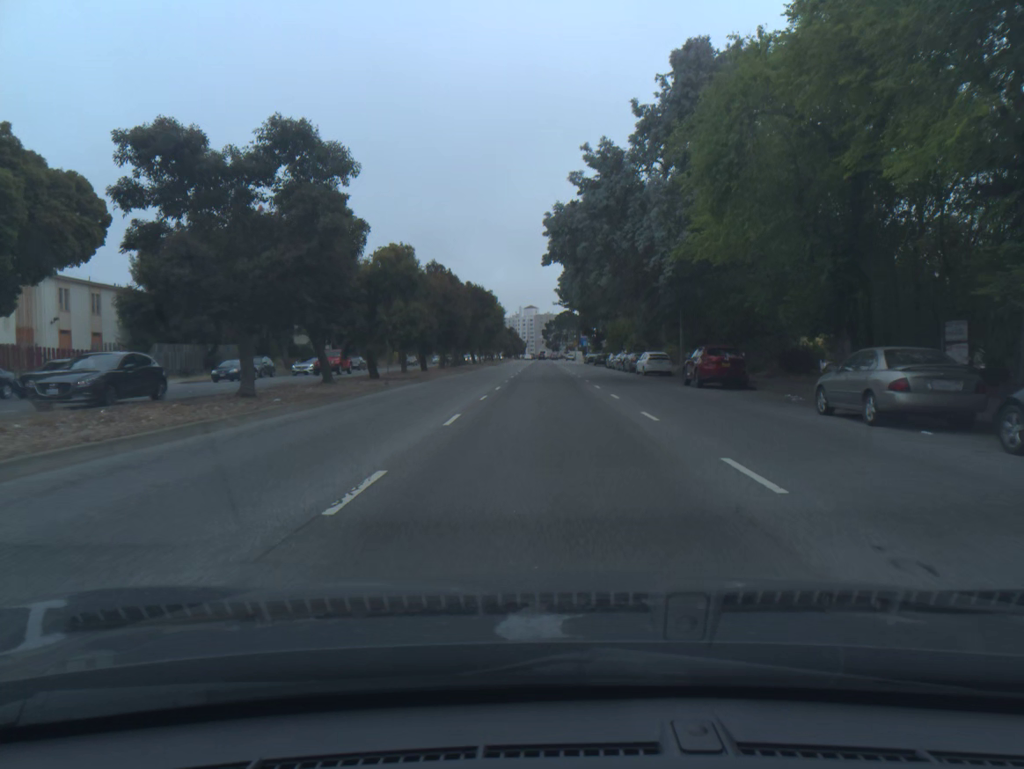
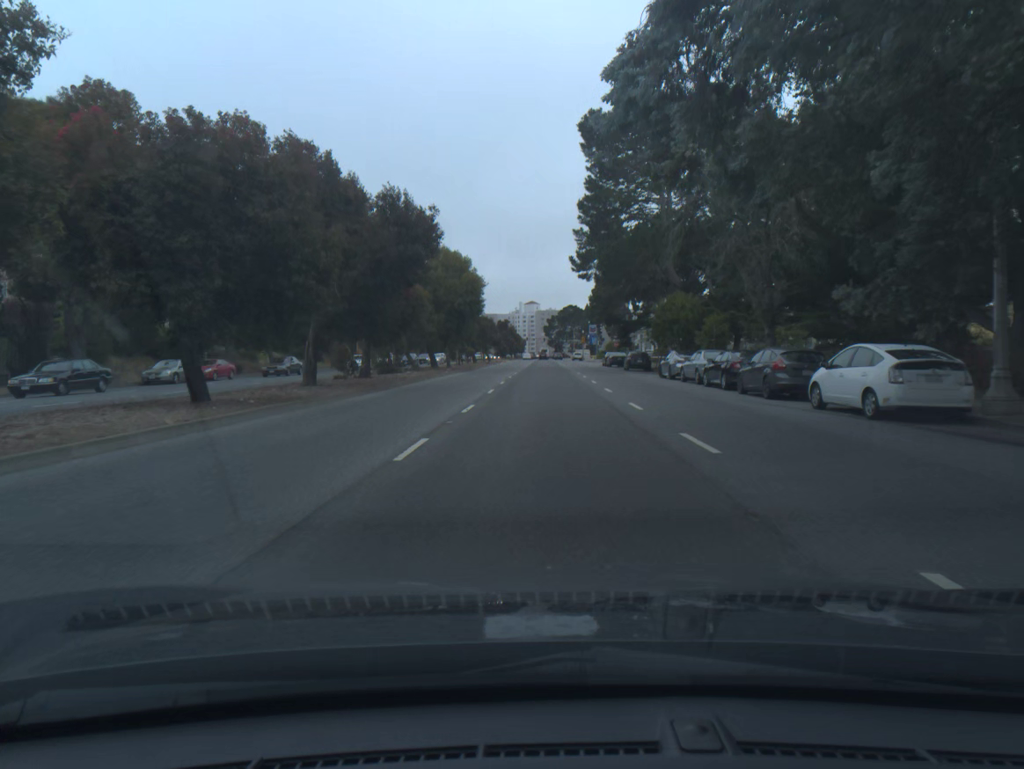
(0.0, +33.4) m; 0°
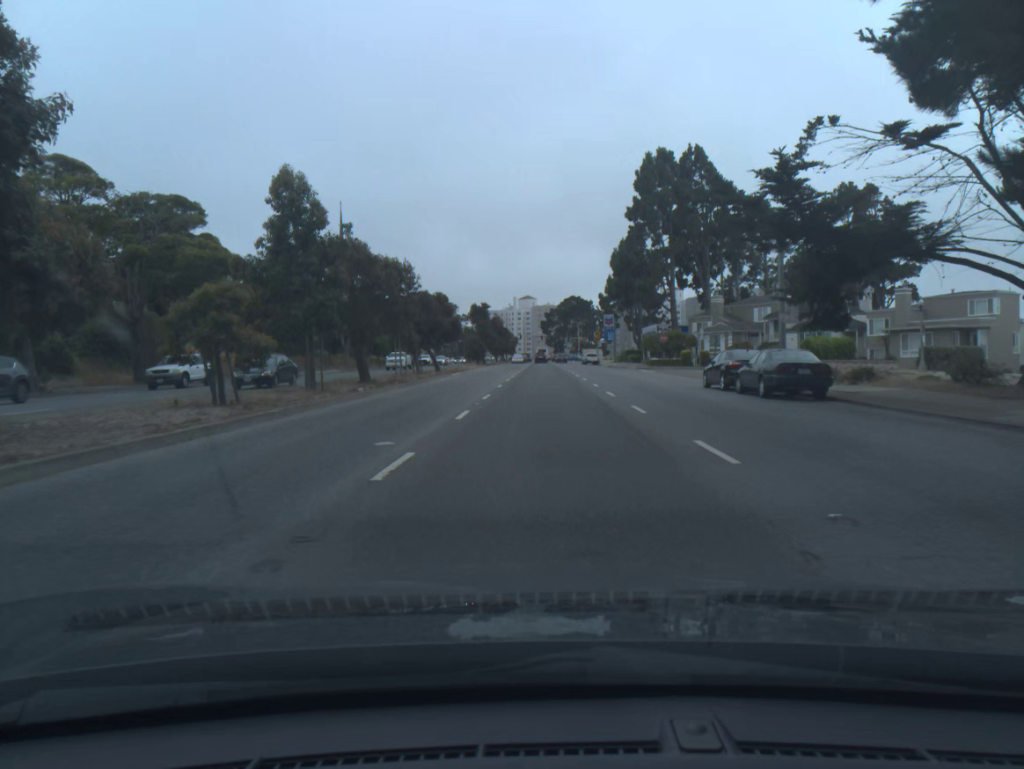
(0.0, +52.1) m; 0°
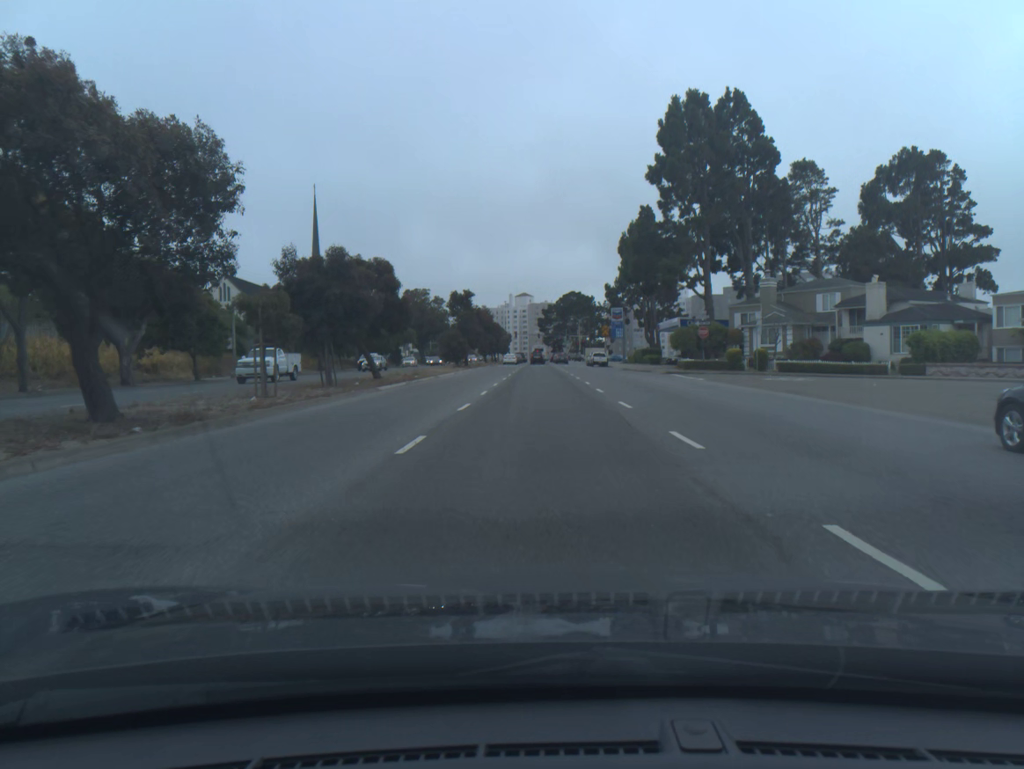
(0.0, +19.7) m; 0°
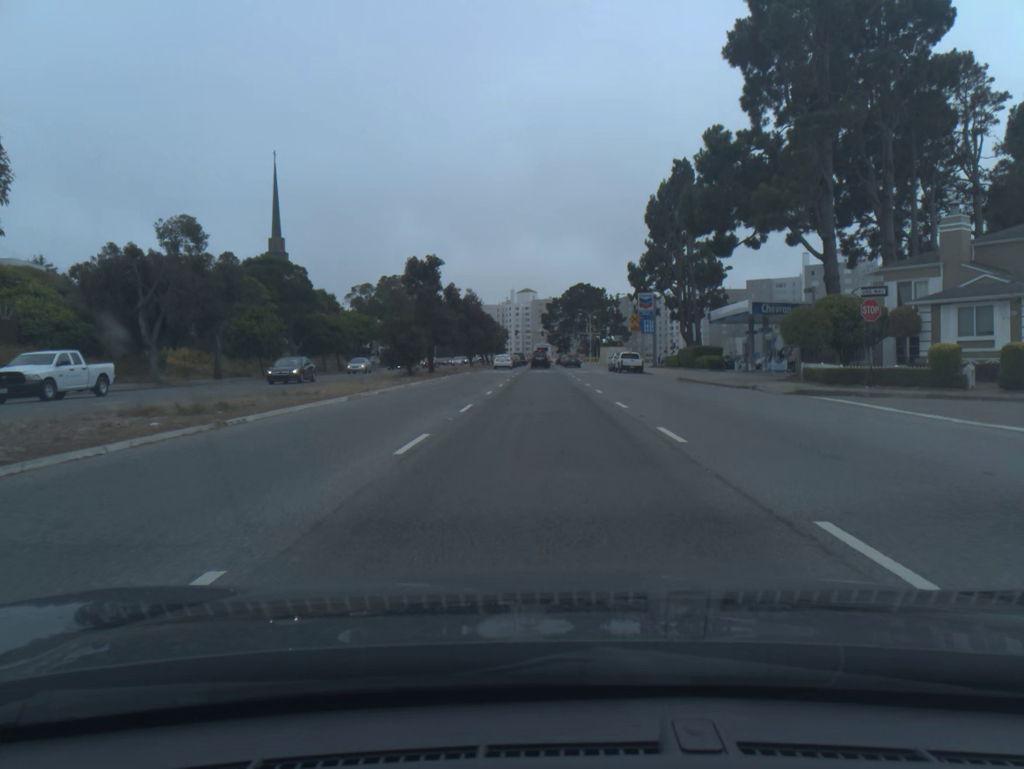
(-0.1, +28.2) m; 0°
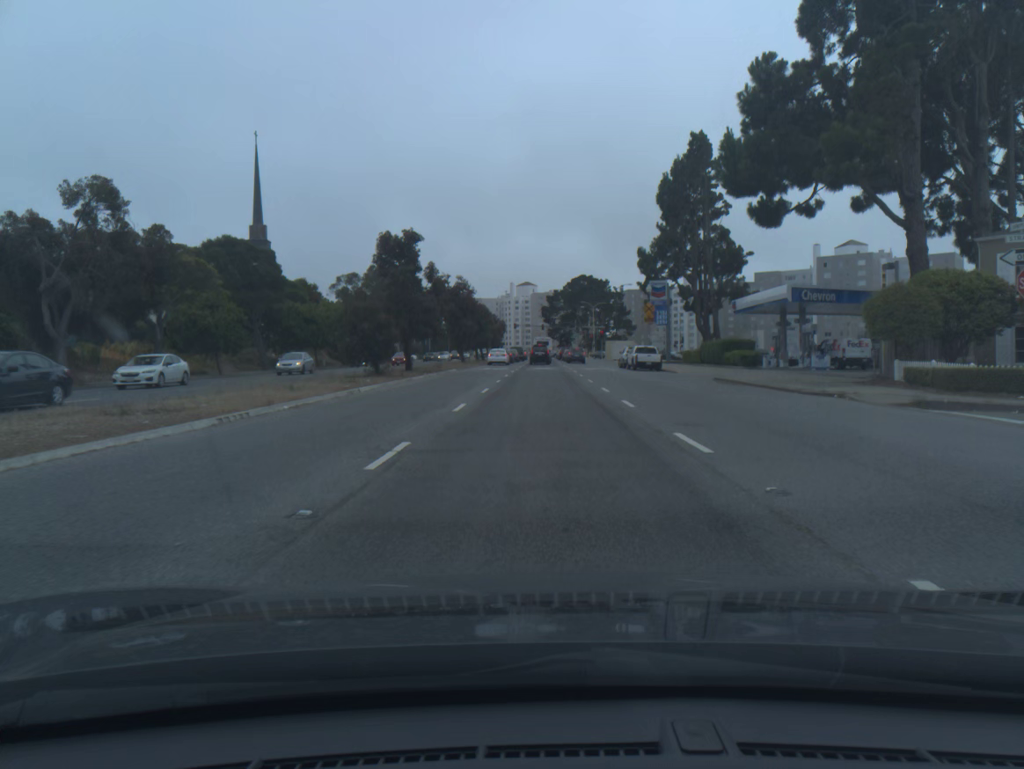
(0.0, +9.0) m; 0°
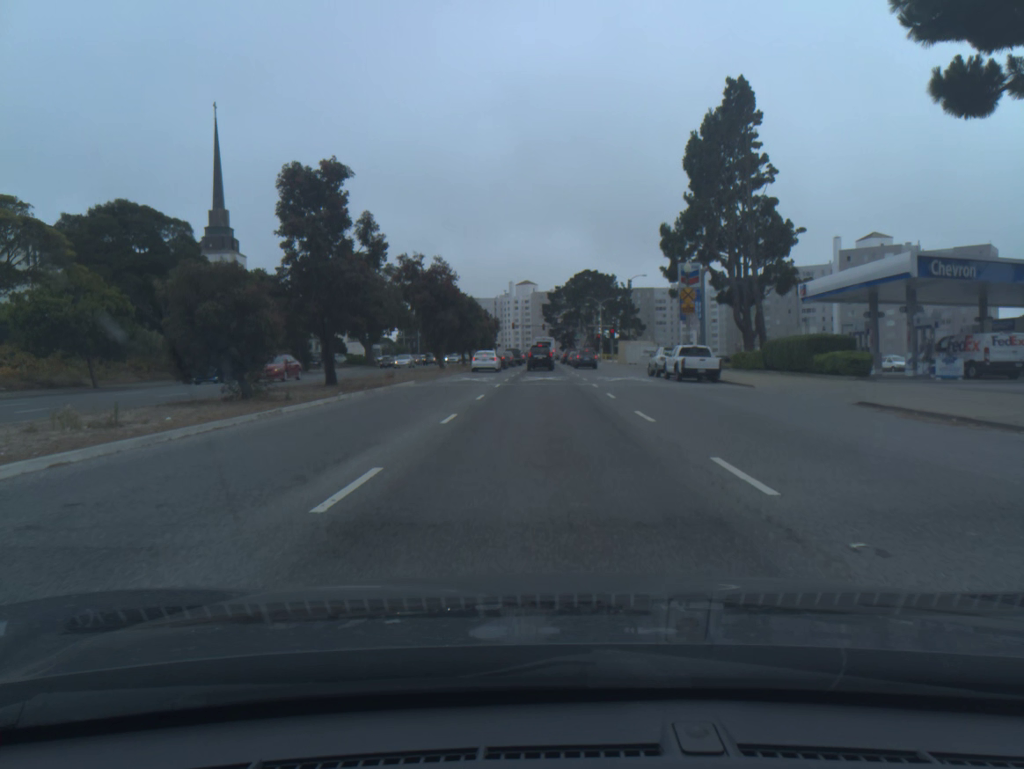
(0.0, +16.6) m; 0°
